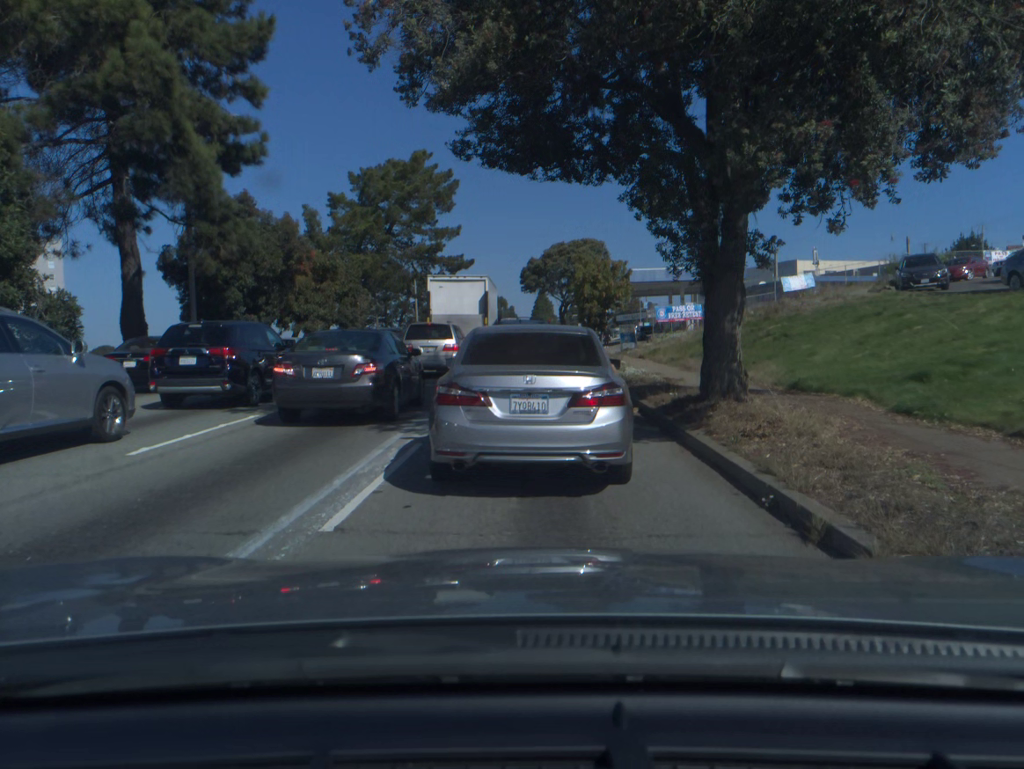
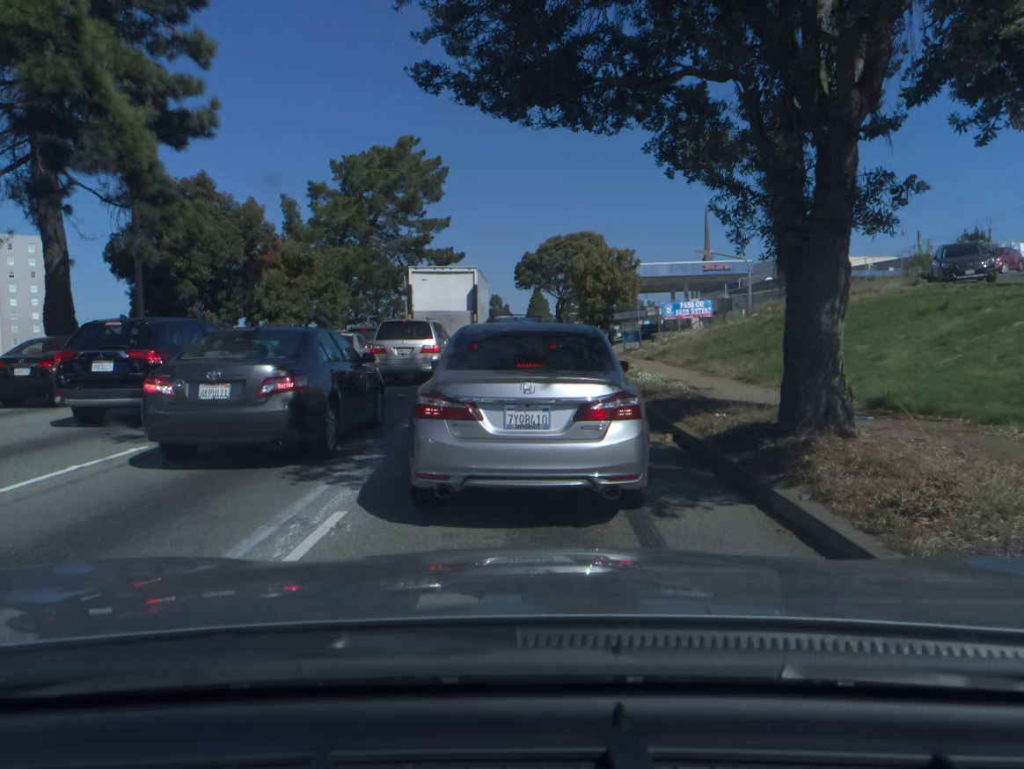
(0.0, +3.8) m; 0°
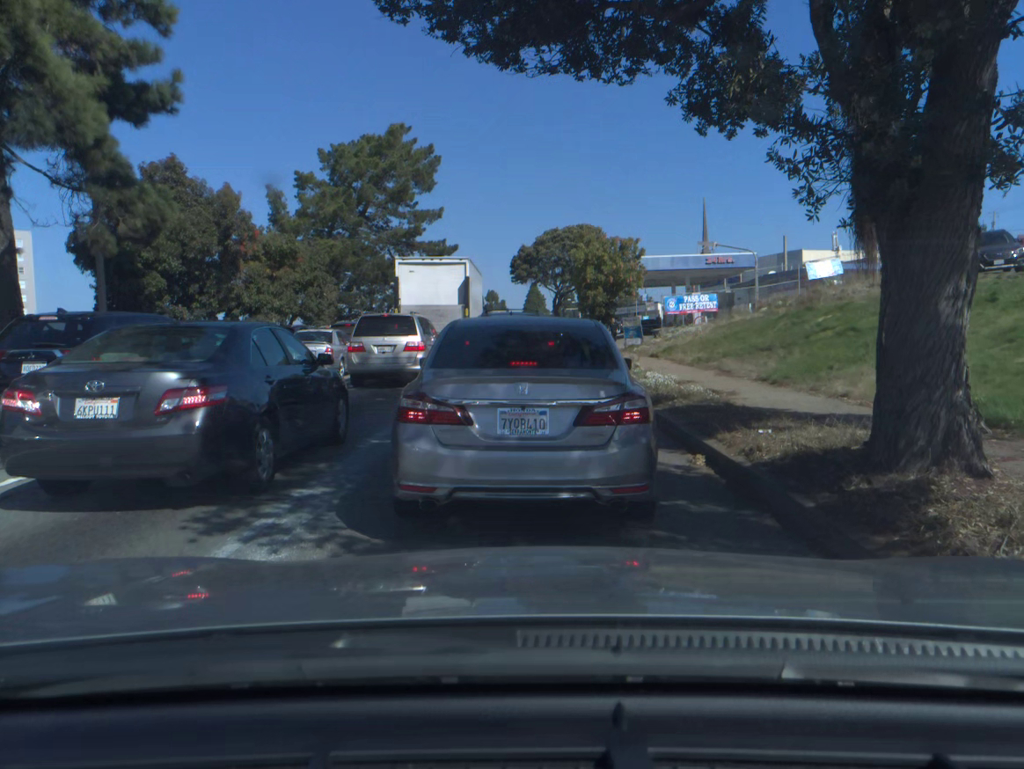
(0.0, +2.1) m; 0°
